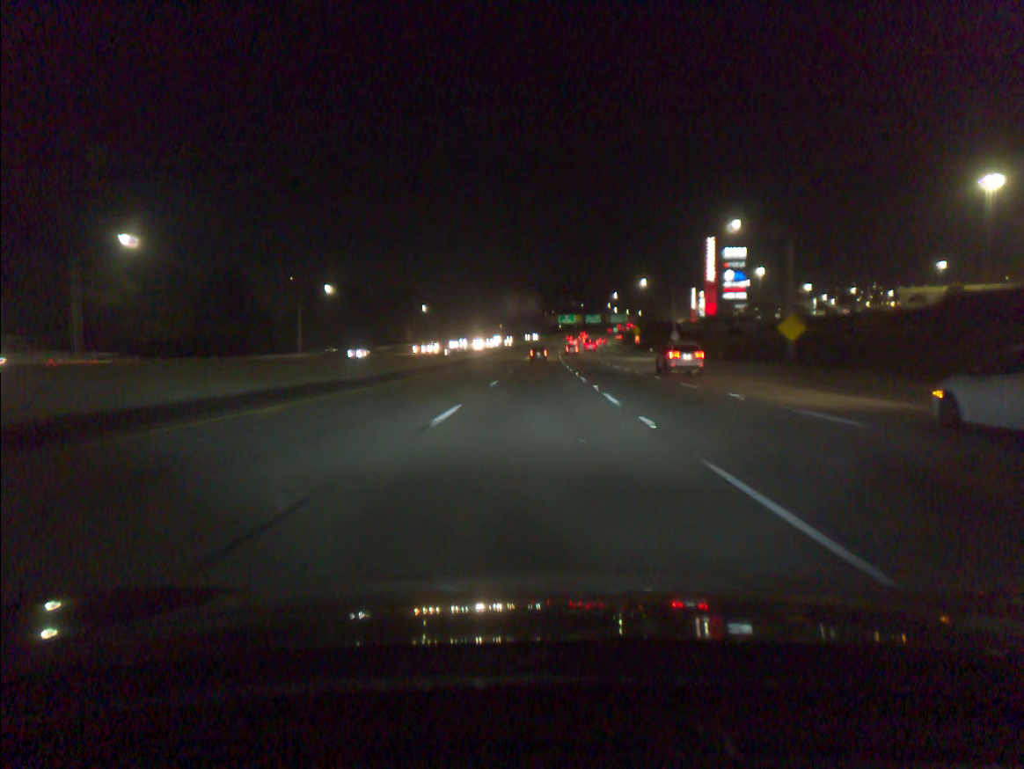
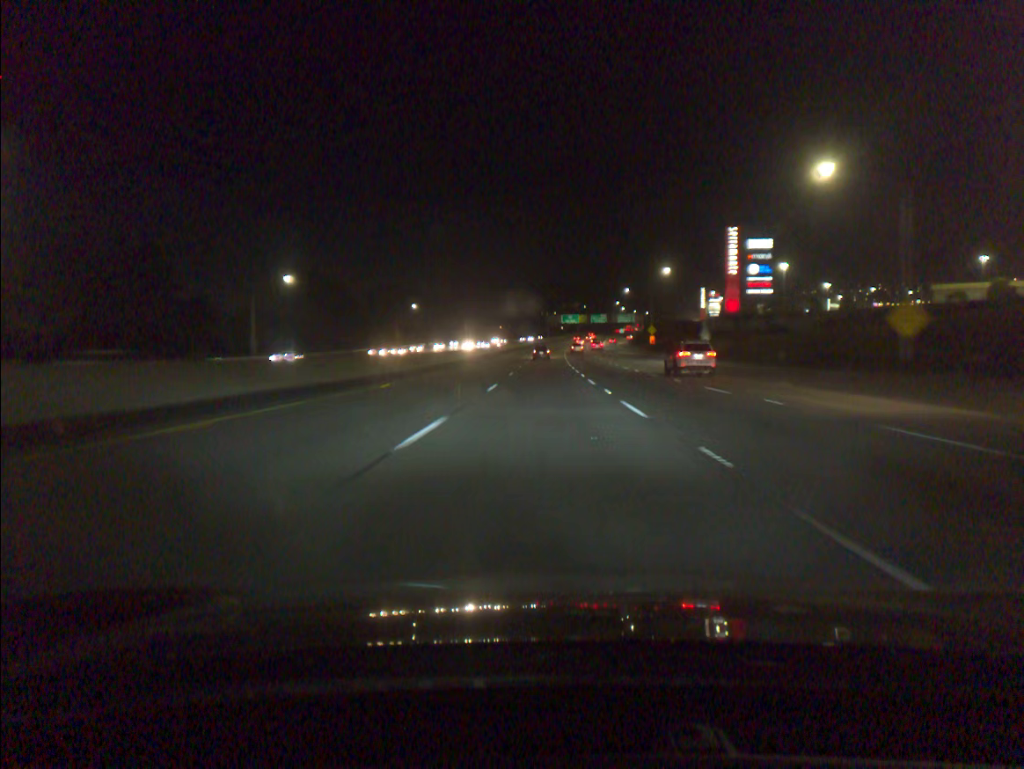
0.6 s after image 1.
(0.0, +18.5) m; 0°
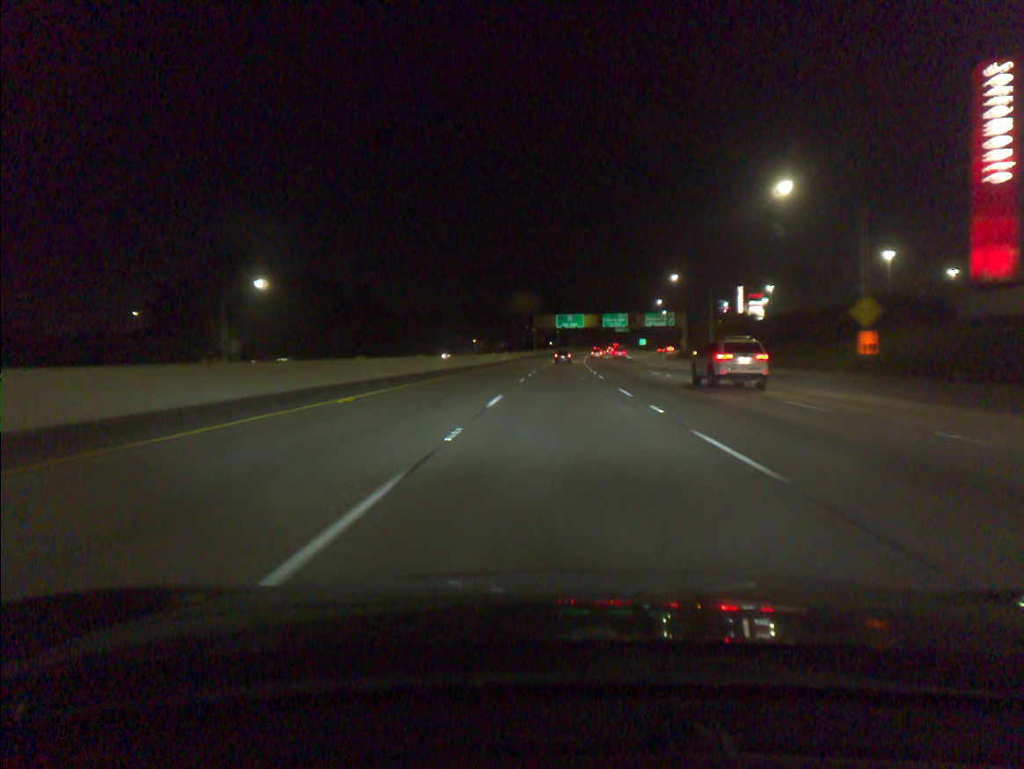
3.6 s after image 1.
(+0.8, +94.7) m; +1°
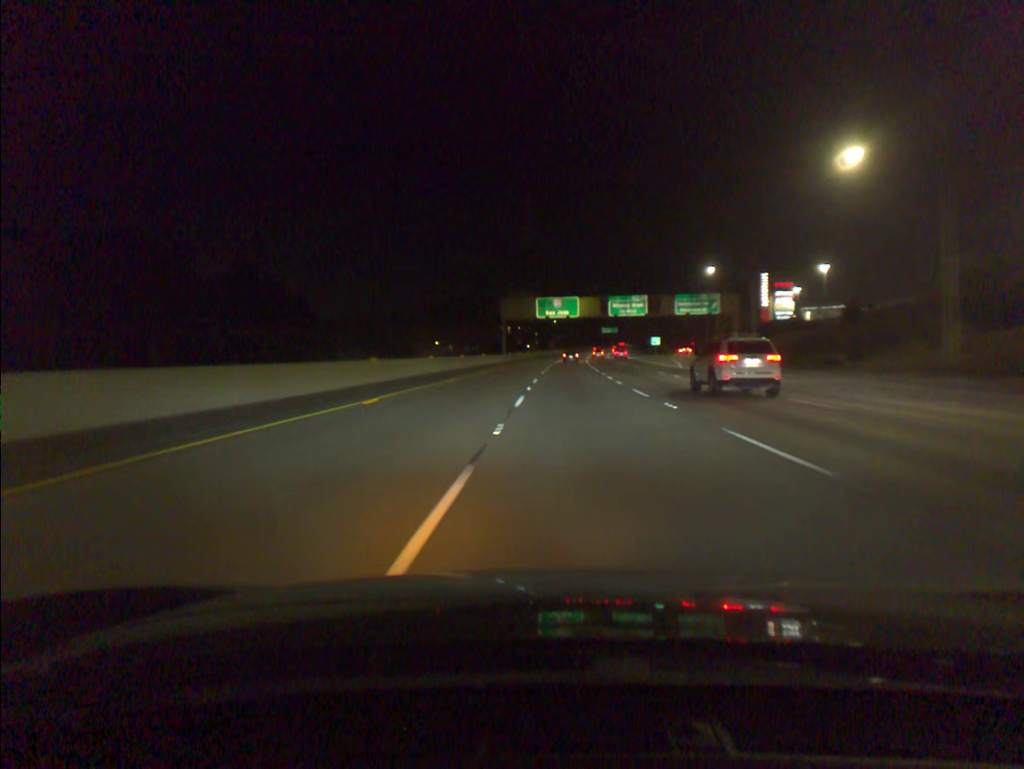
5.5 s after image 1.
(+0.8, +57.9) m; +2°
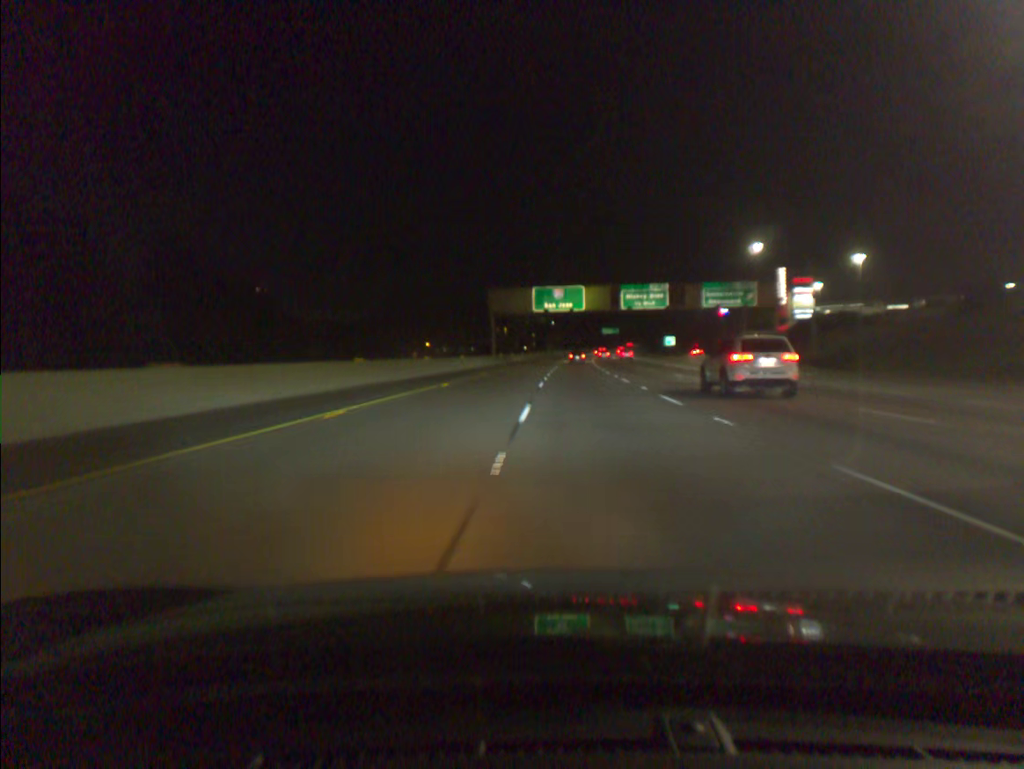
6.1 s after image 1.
(0.0, +18.9) m; 0°
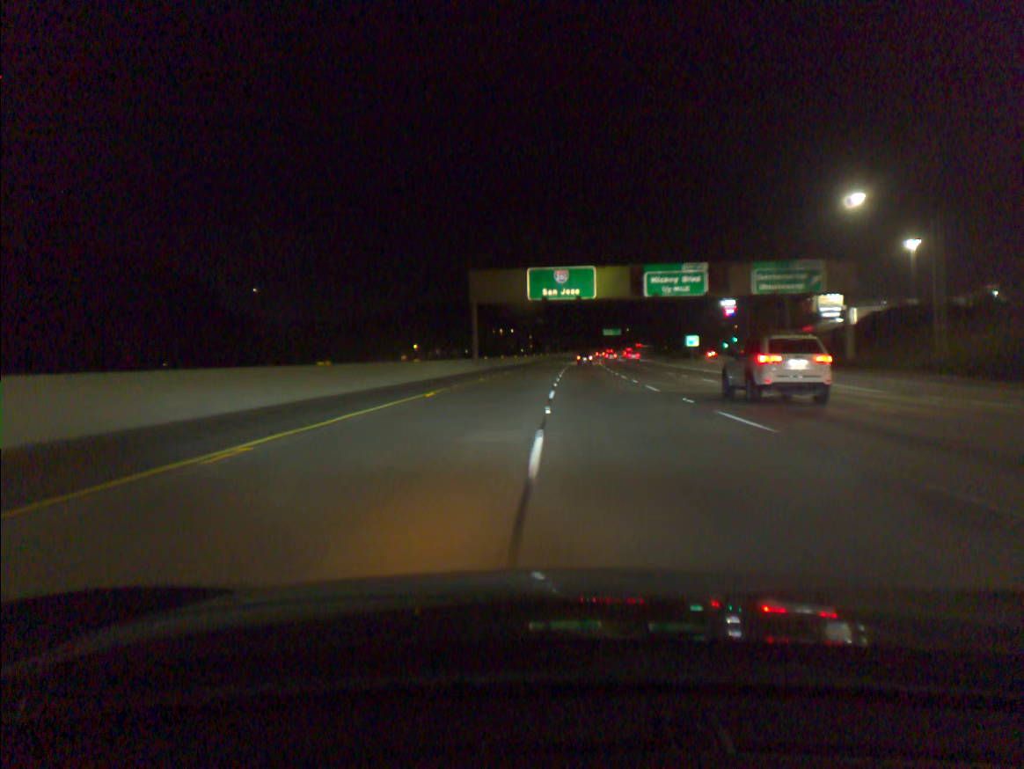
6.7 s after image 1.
(0.0, +20.6) m; 0°
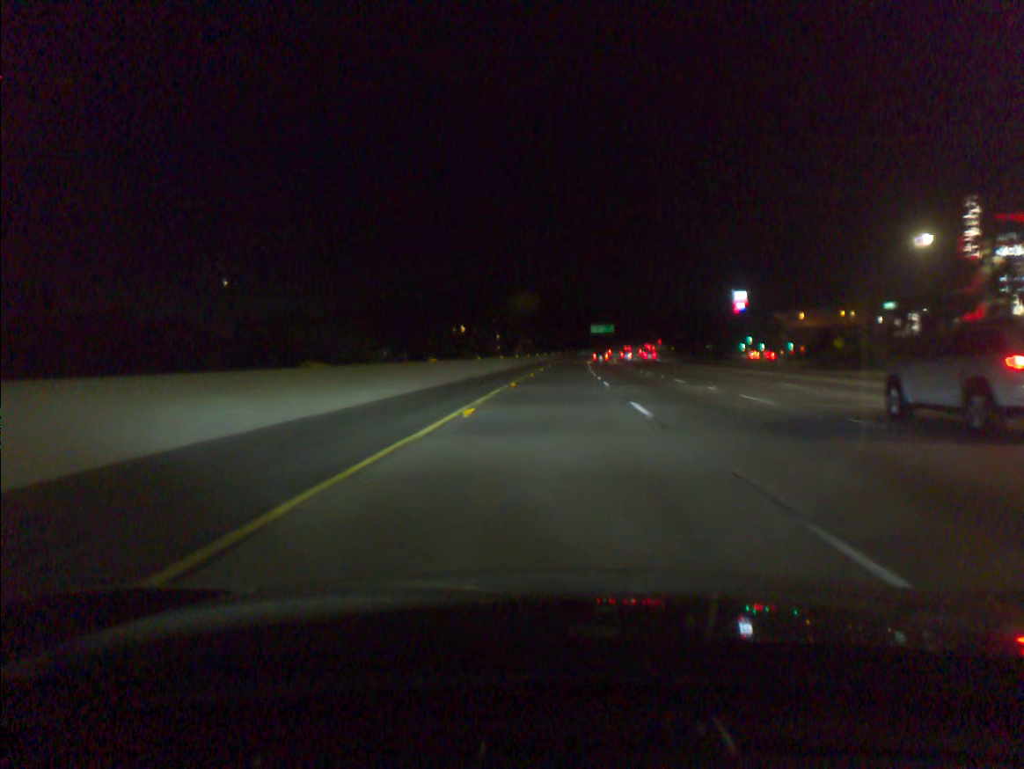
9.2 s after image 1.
(+1.0, +80.6) m; +2°
